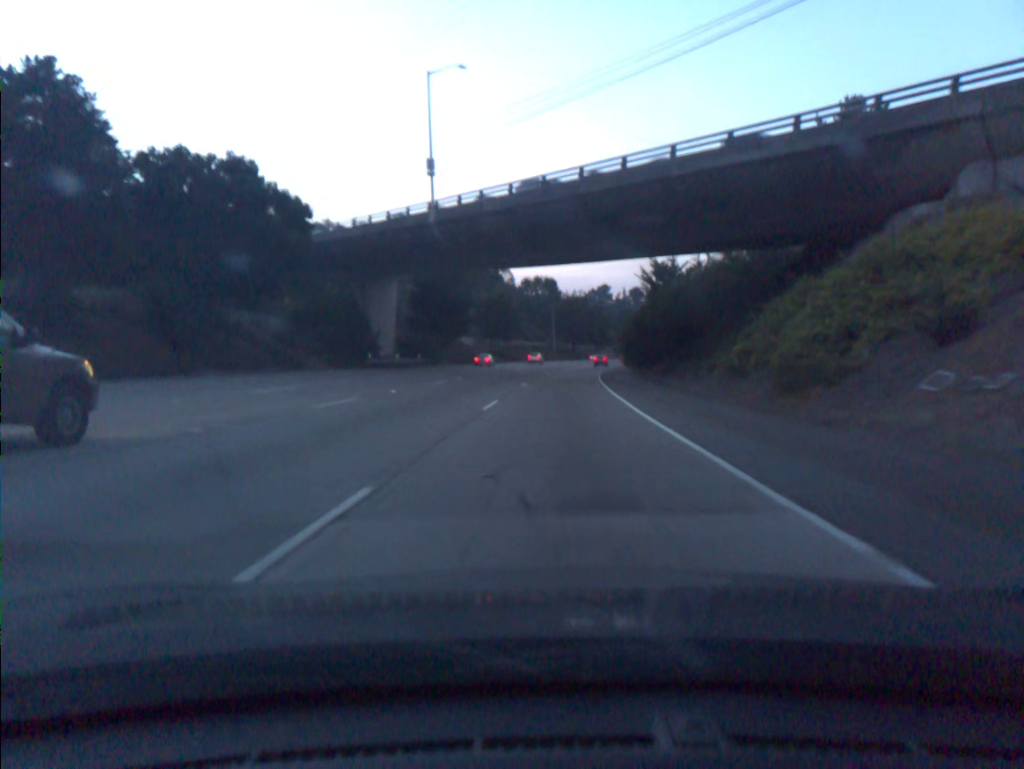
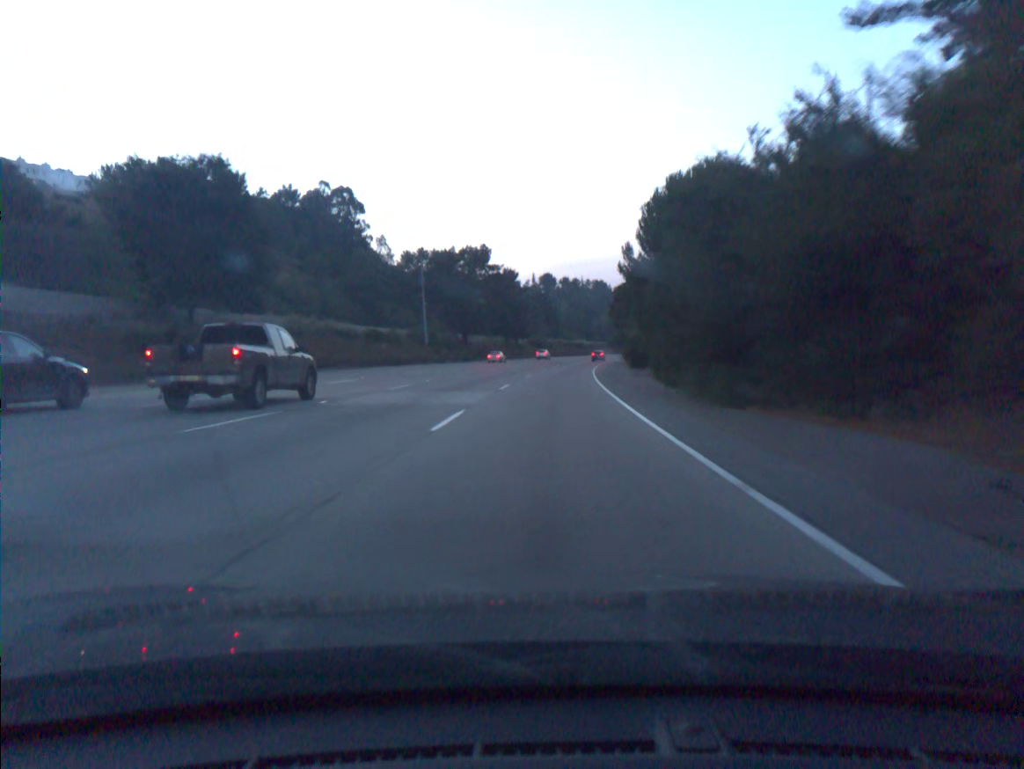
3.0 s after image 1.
(+6.0, +92.1) m; +7°
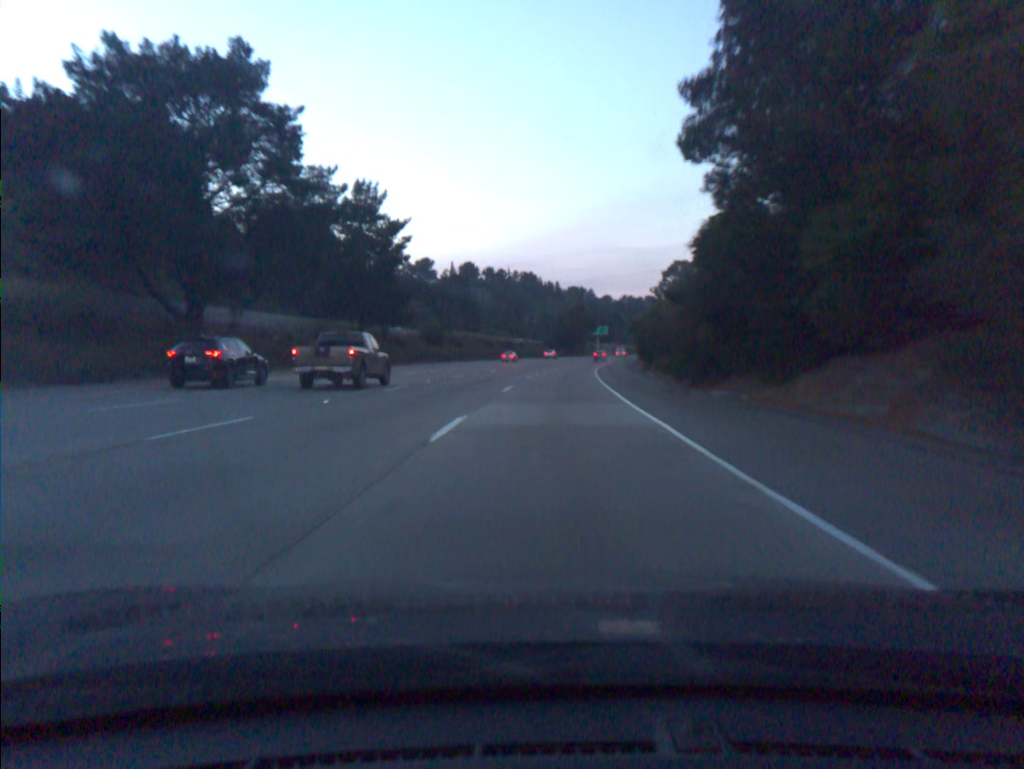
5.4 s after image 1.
(+3.2, +73.8) m; +5°
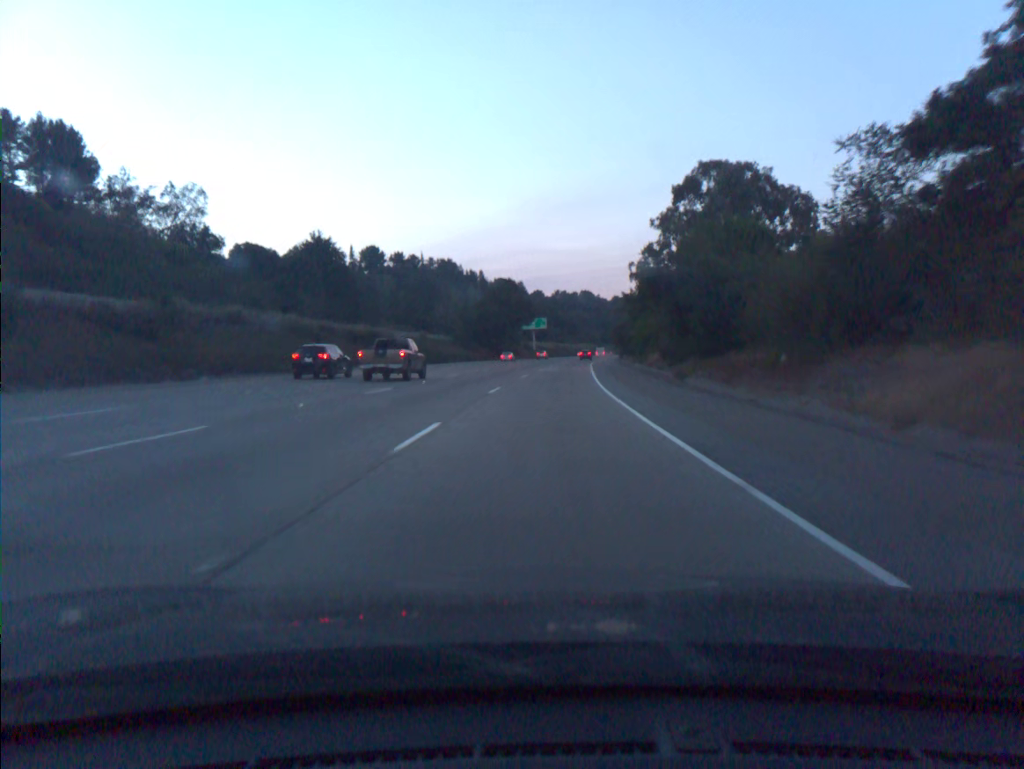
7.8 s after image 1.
(+3.6, +73.8) m; +5°
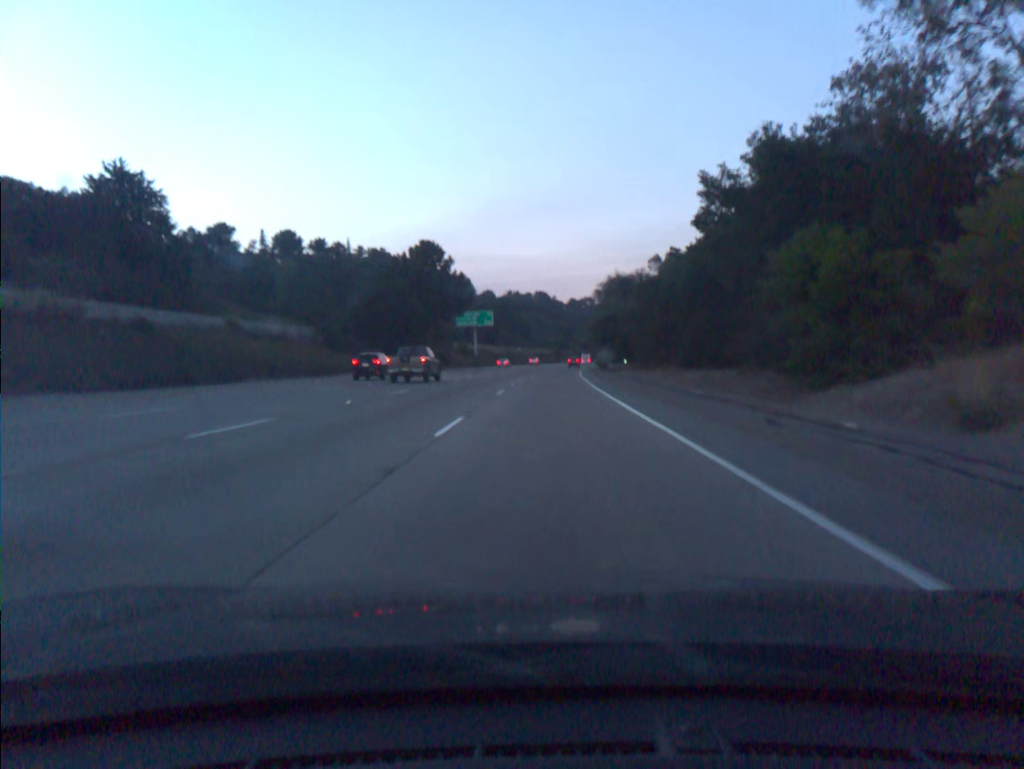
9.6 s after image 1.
(+1.6, +55.5) m; +3°
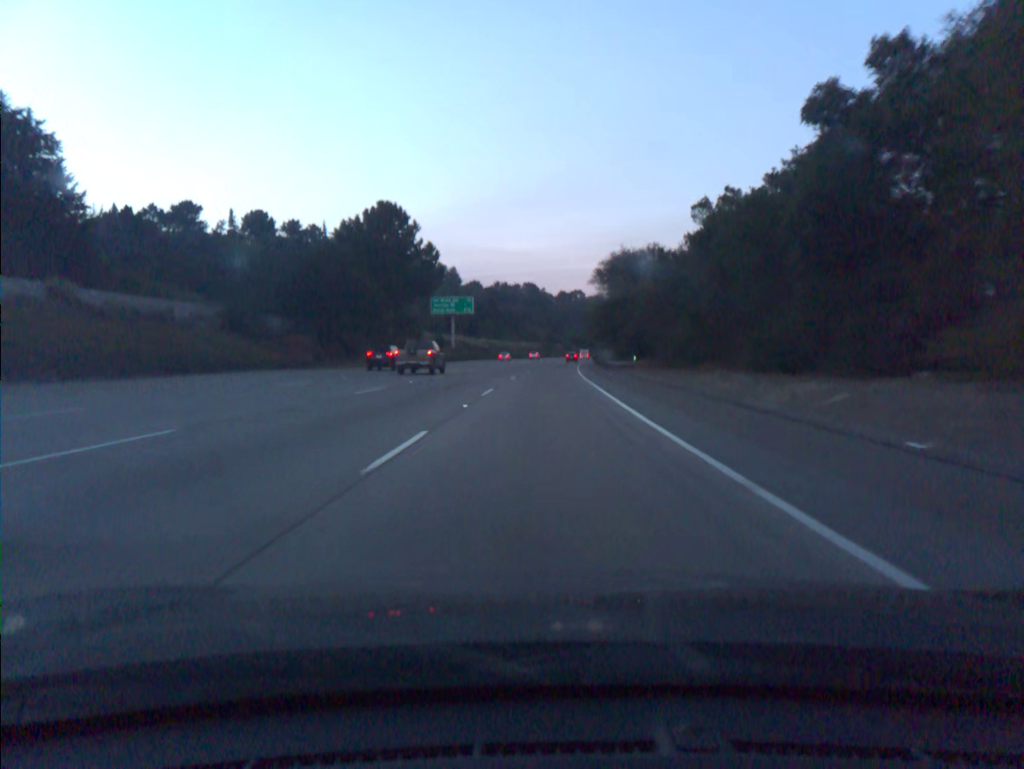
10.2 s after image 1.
(+0.1, +18.5) m; +1°
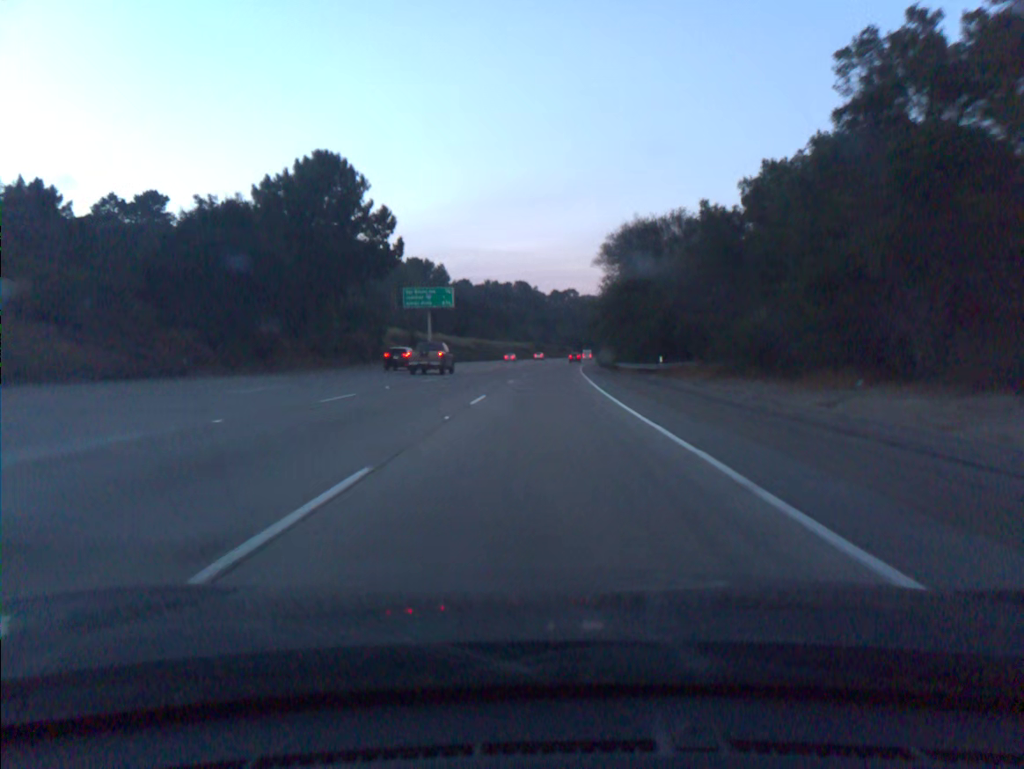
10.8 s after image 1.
(+0.1, +18.5) m; +1°
